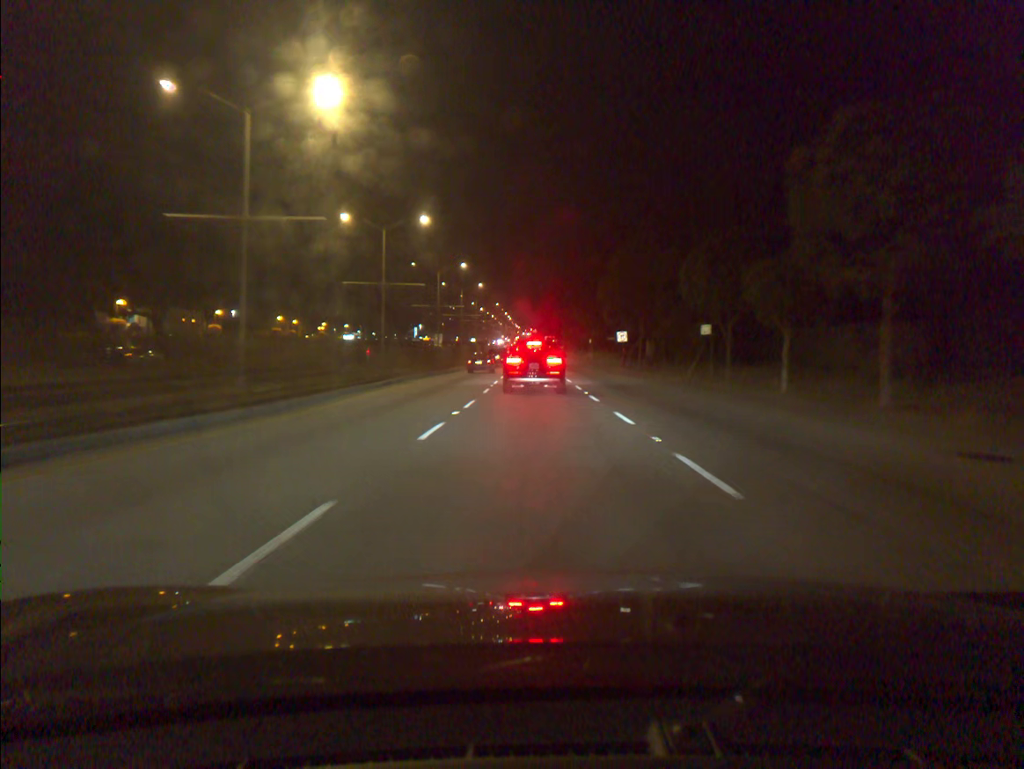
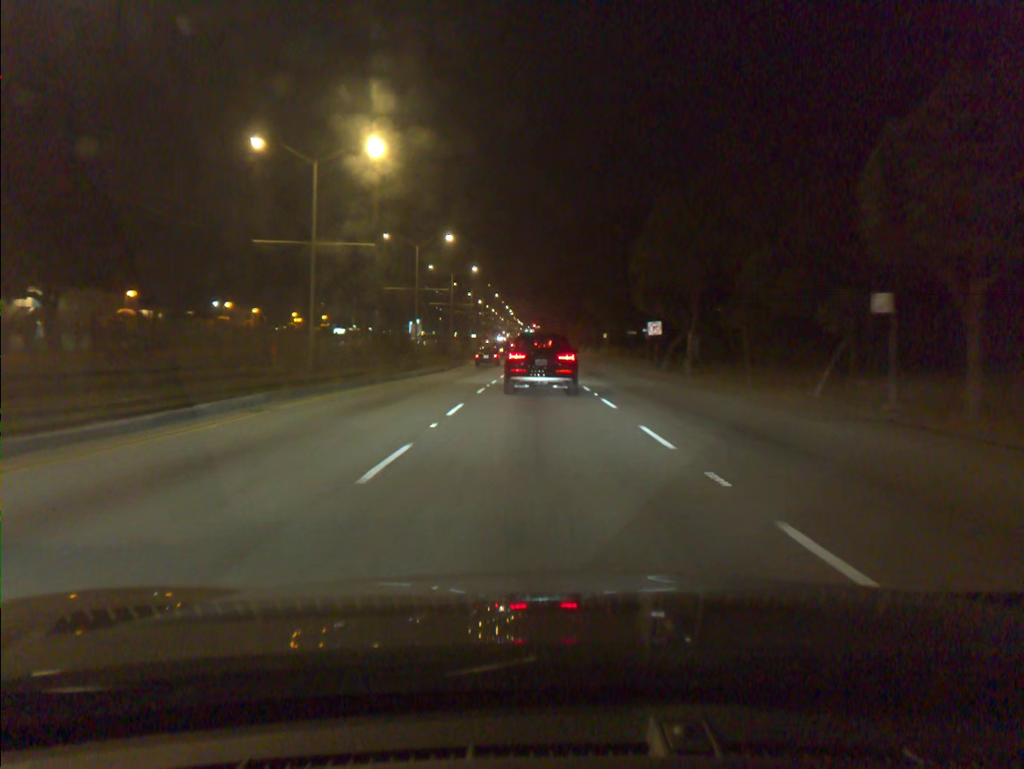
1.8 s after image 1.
(0.0, +18.4) m; 0°
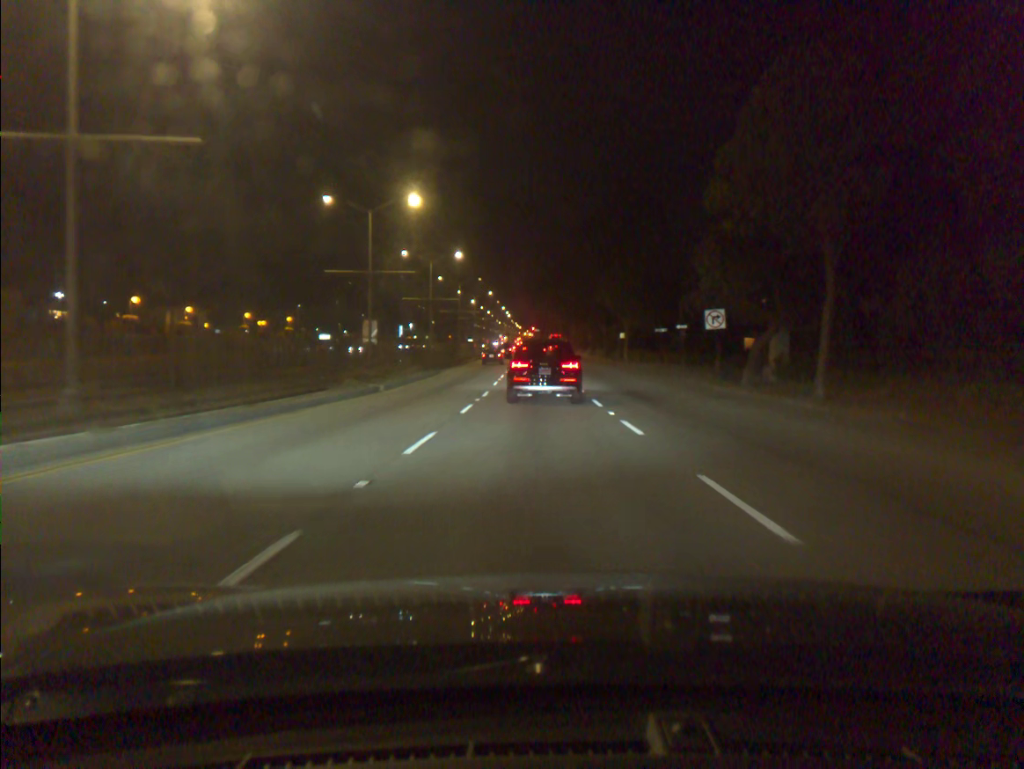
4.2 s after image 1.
(0.0, +19.4) m; 0°
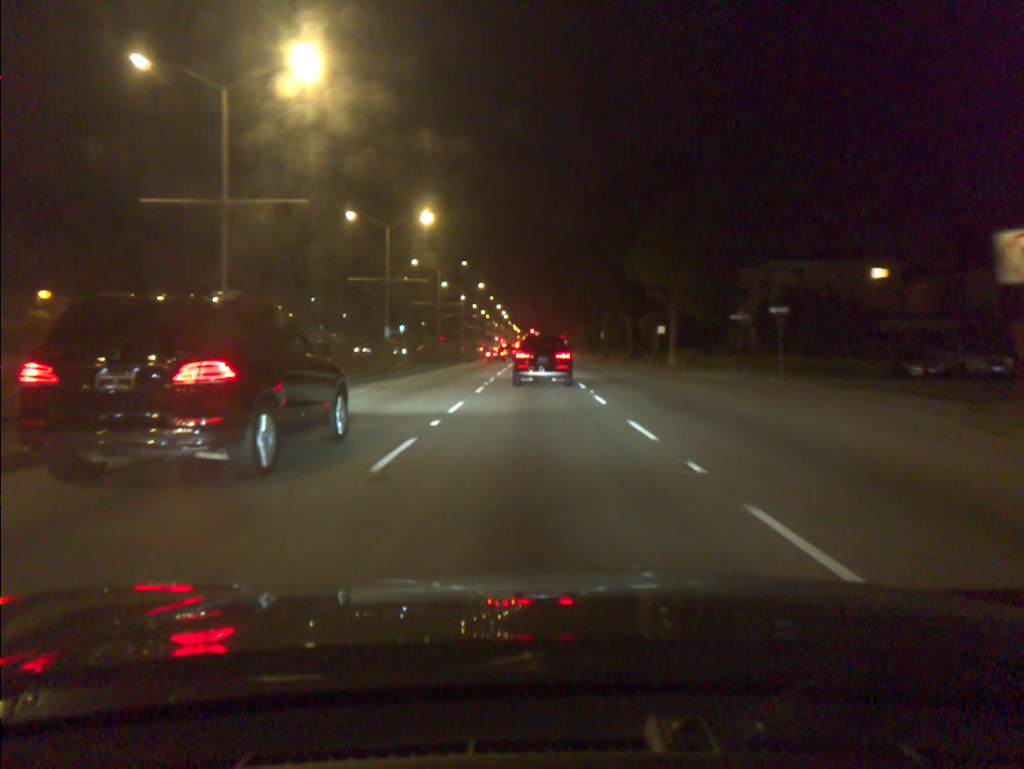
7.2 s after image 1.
(0.0, +23.6) m; 0°
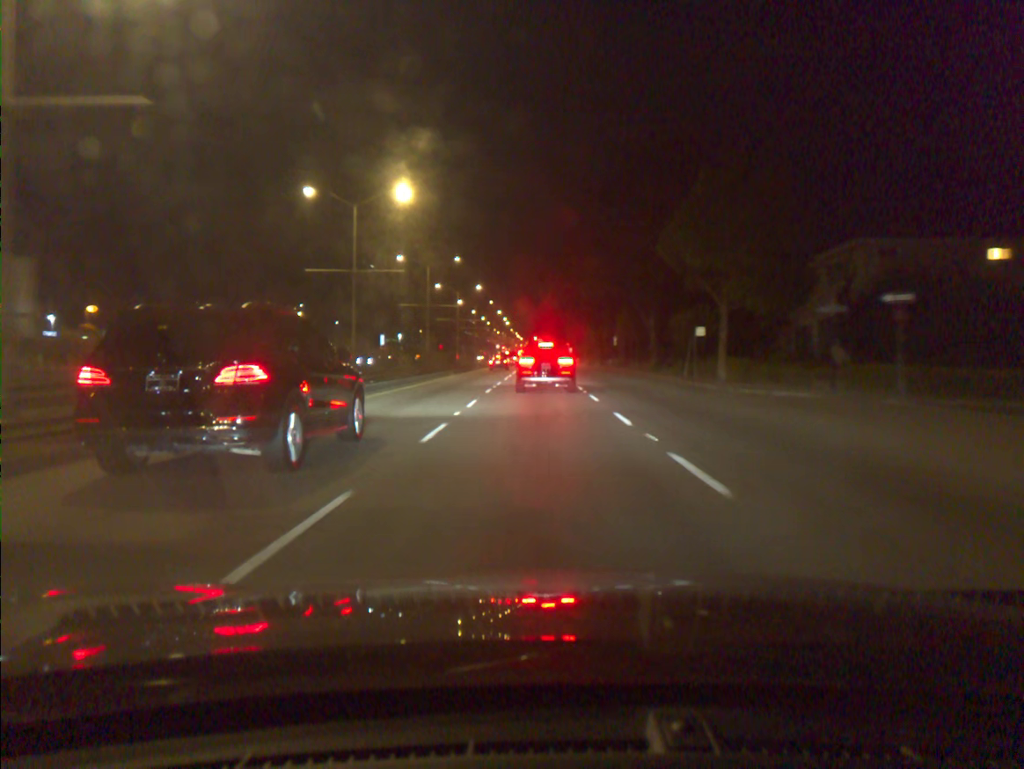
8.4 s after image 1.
(0.0, +11.2) m; 0°
